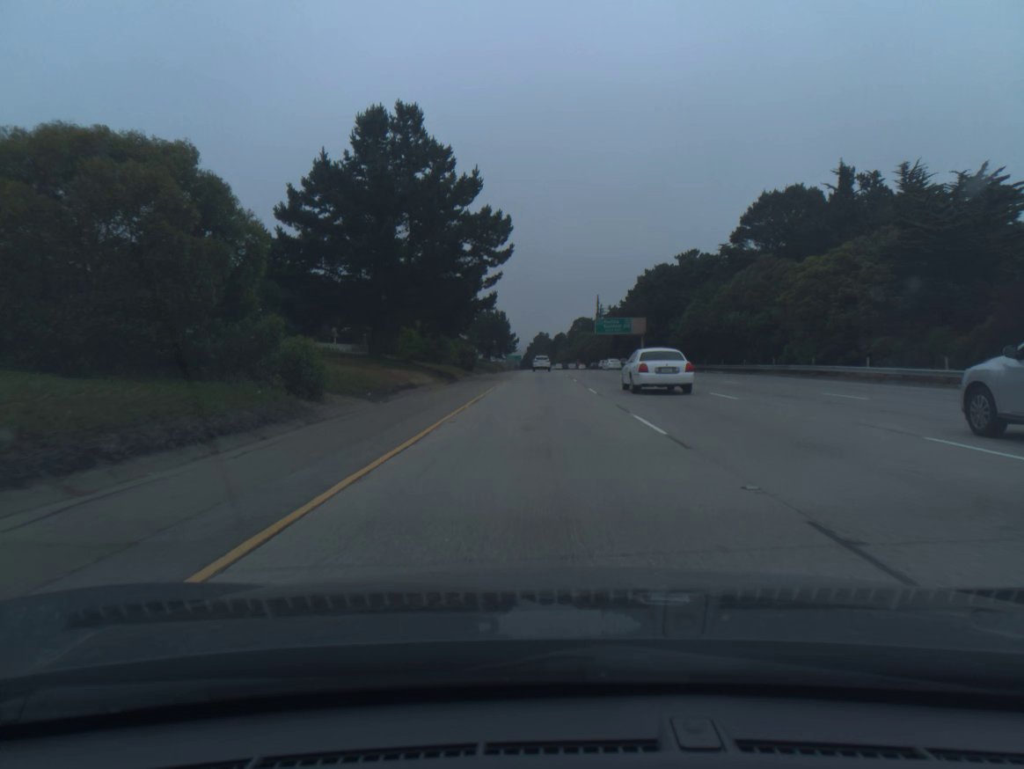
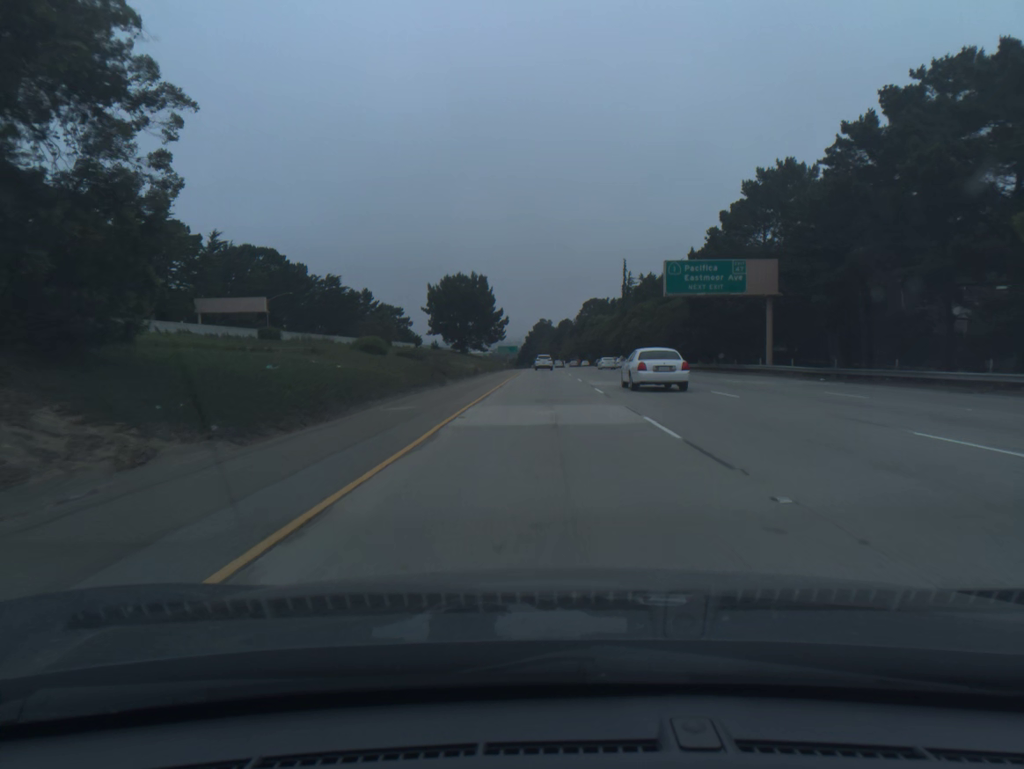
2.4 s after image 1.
(-0.3, +72.3) m; 0°
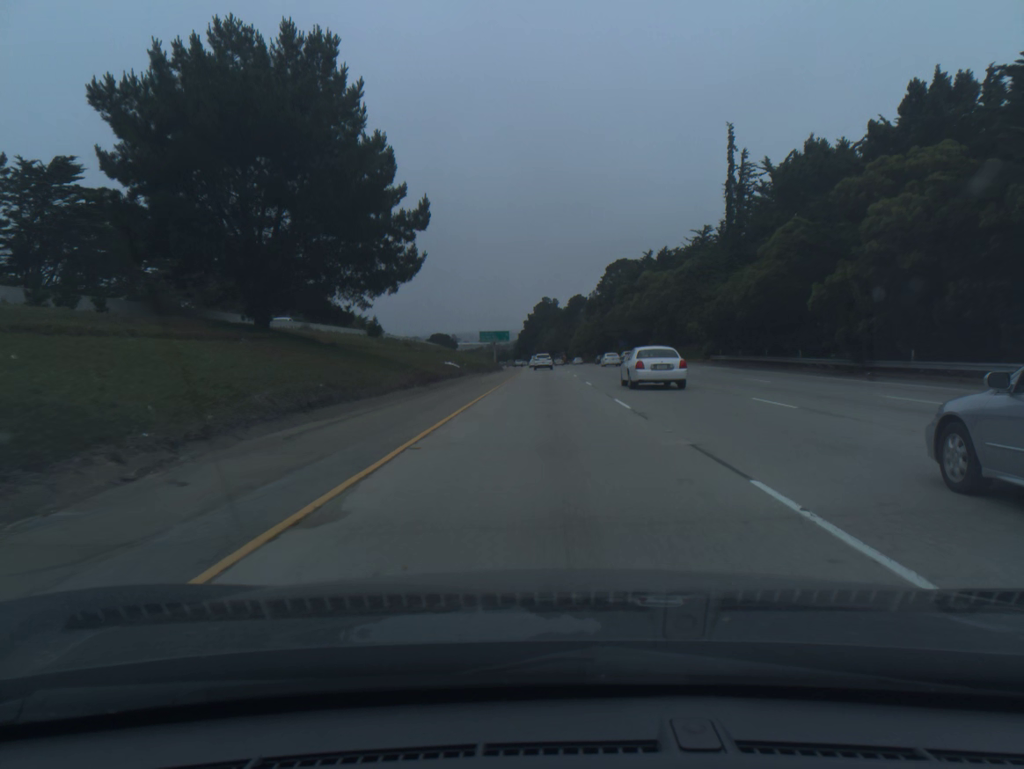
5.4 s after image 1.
(-0.1, +92.9) m; 0°
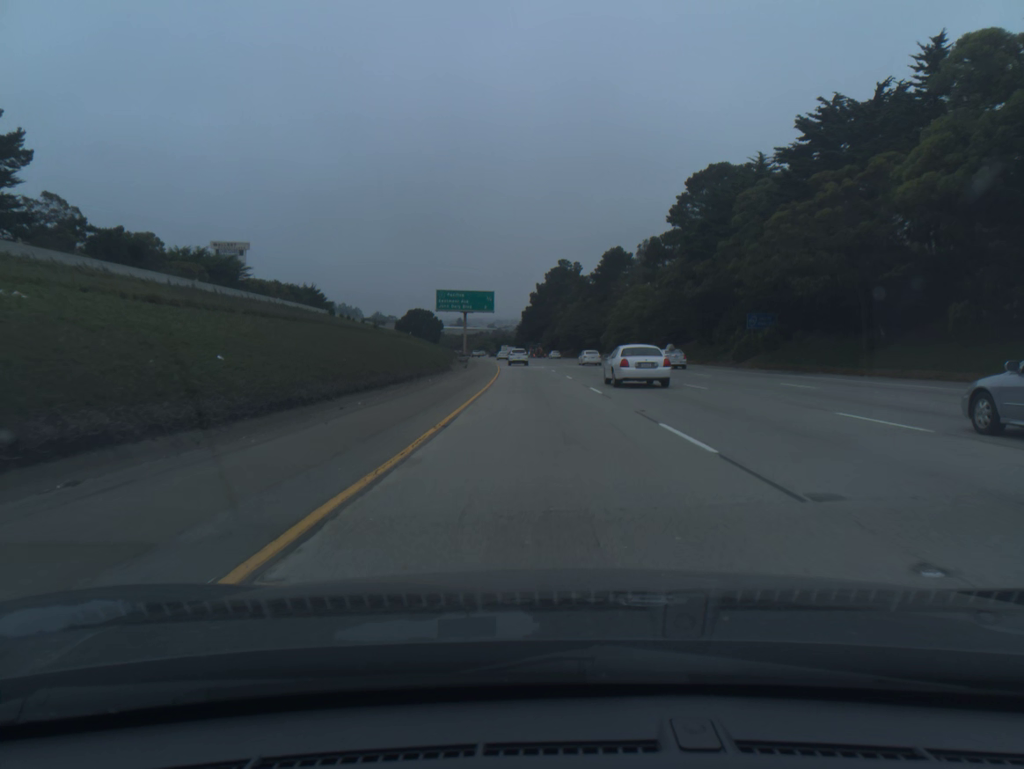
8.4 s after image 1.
(-0.3, +93.6) m; -1°
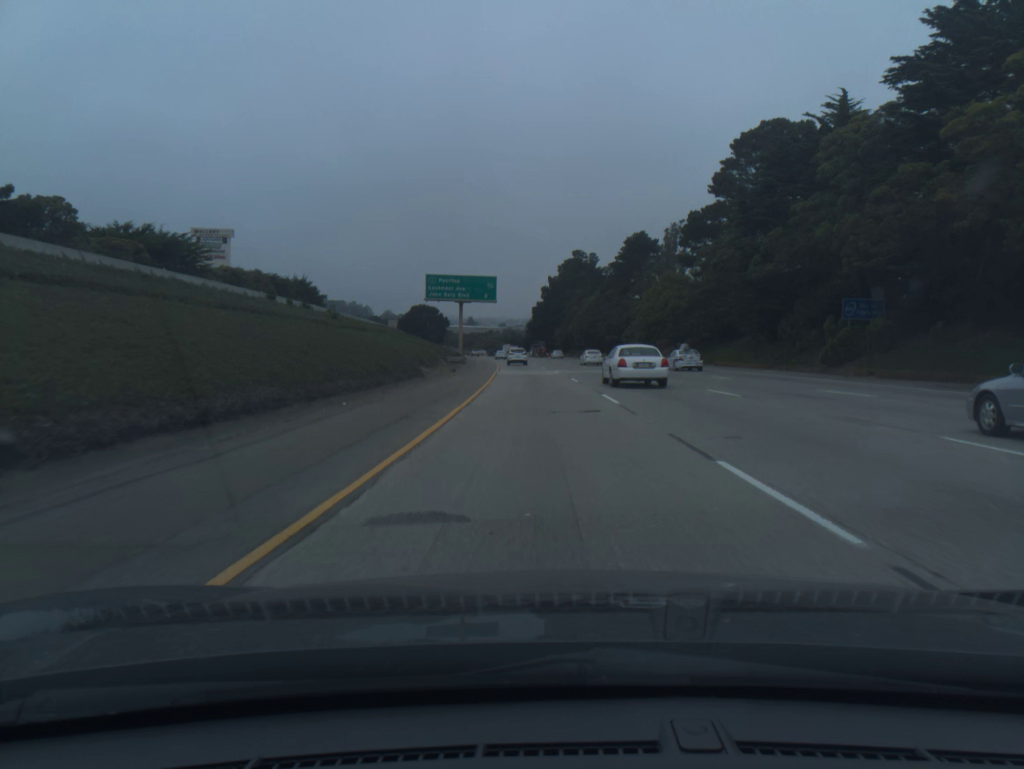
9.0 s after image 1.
(-0.1, +18.8) m; -1°
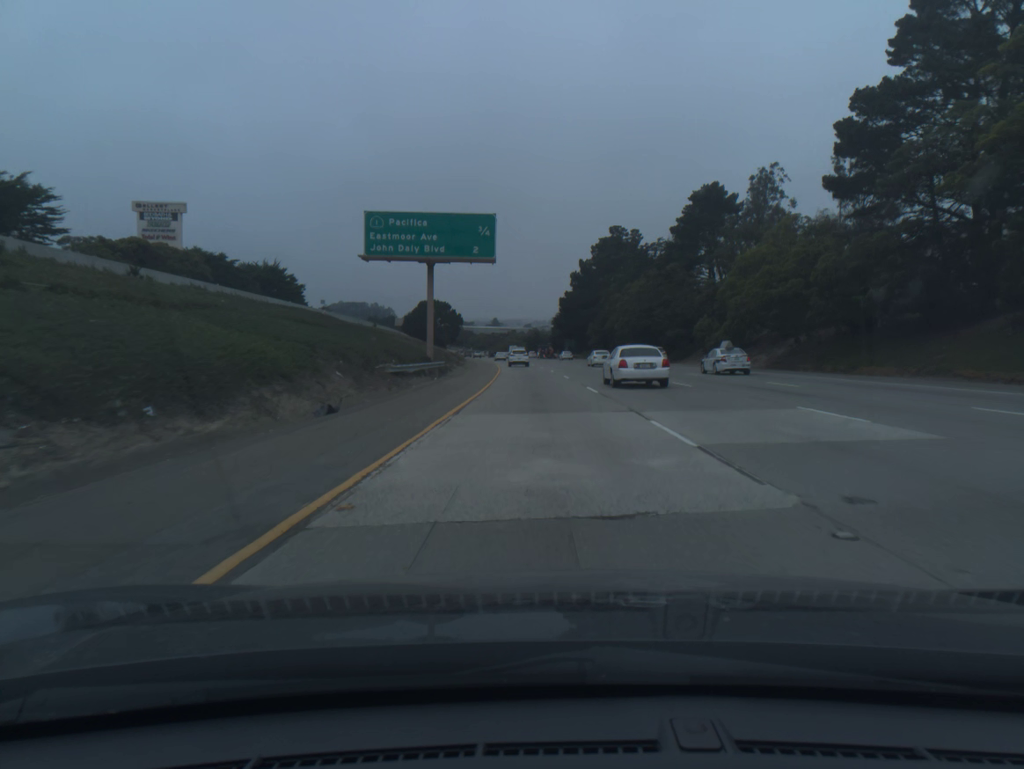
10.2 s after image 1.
(-0.6, +37.5) m; -2°
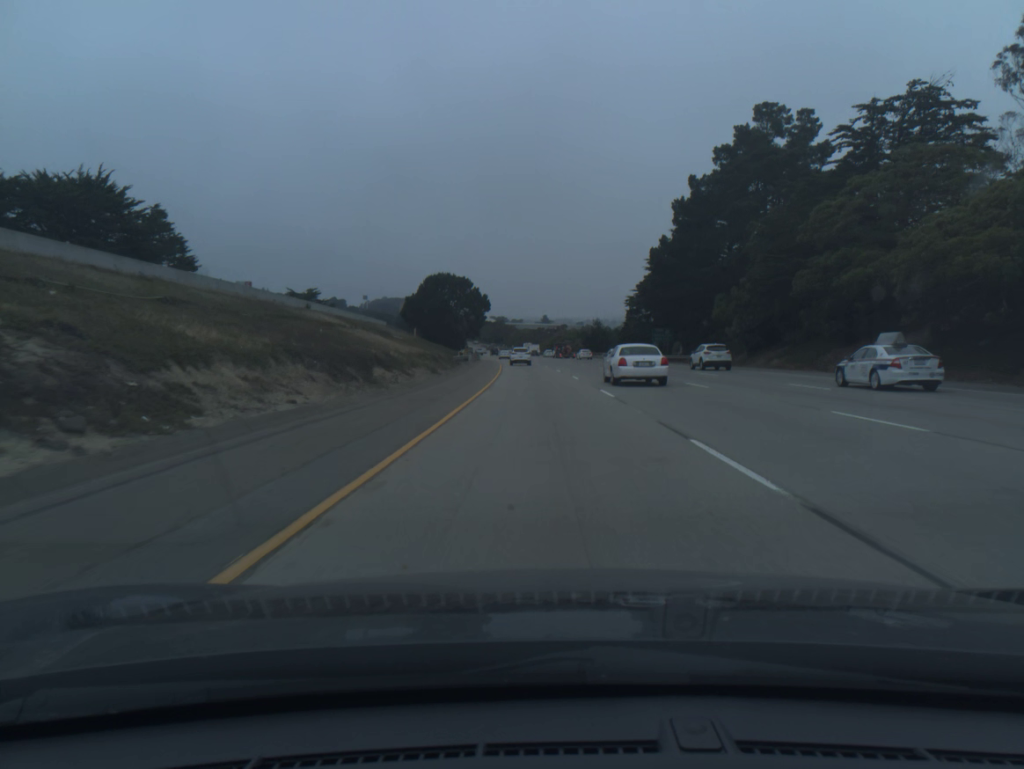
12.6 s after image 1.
(-2.3, +74.7) m; -4°
